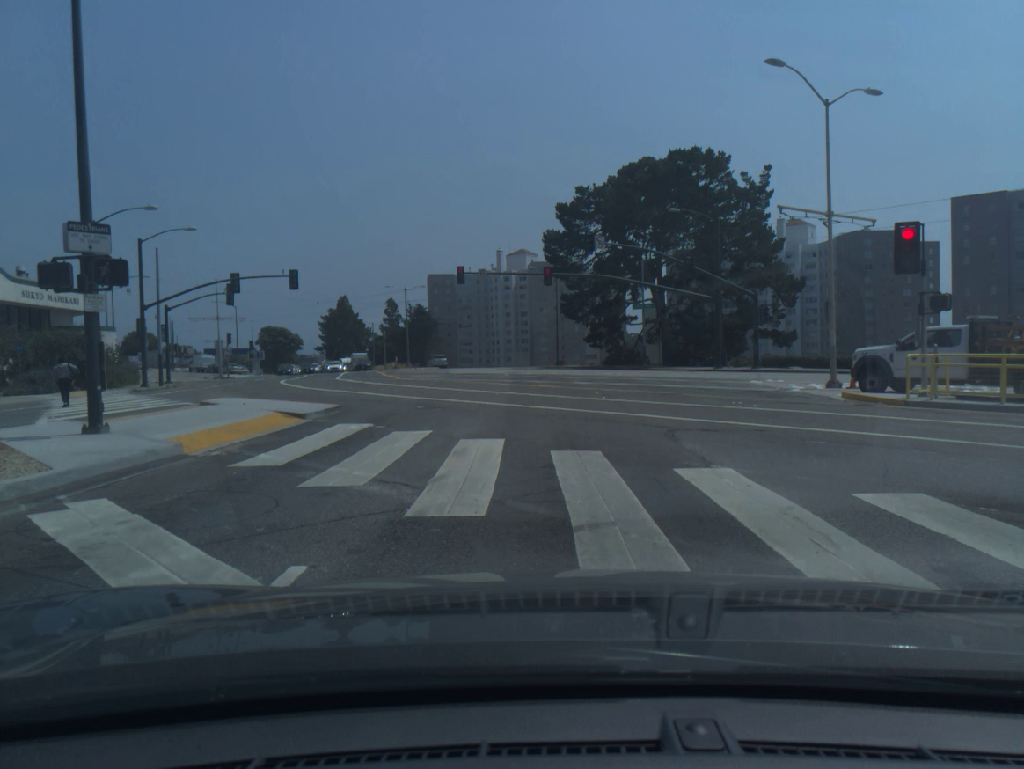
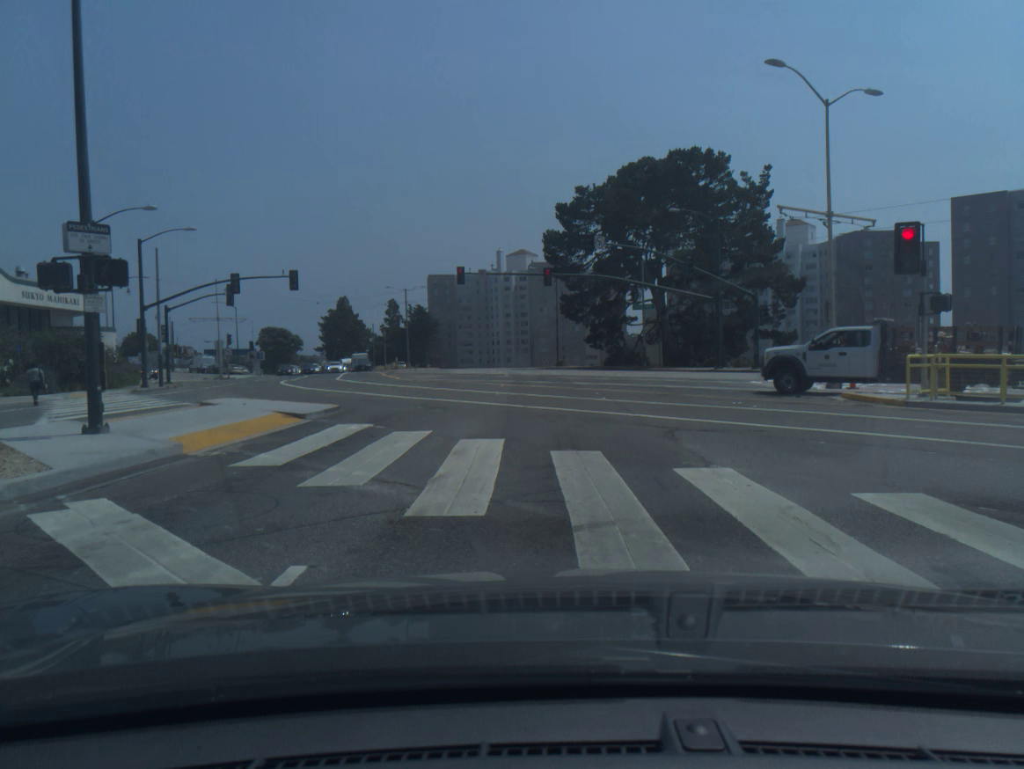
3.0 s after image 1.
(0.0, 0.0) m; 0°
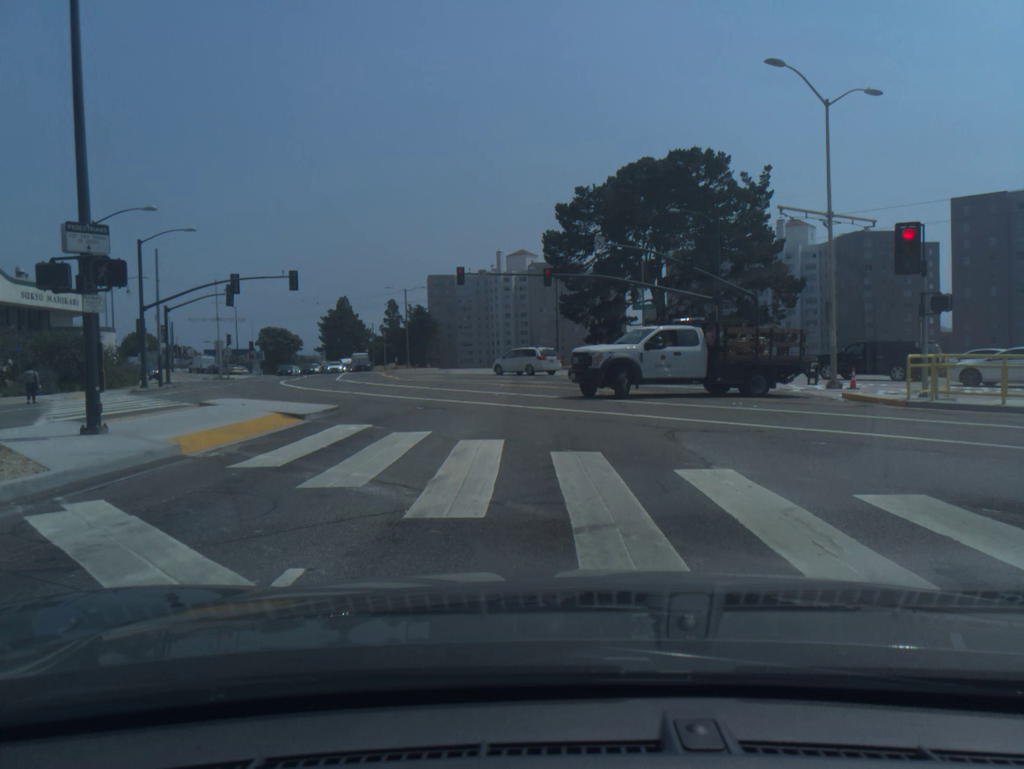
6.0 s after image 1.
(0.0, 0.0) m; 0°
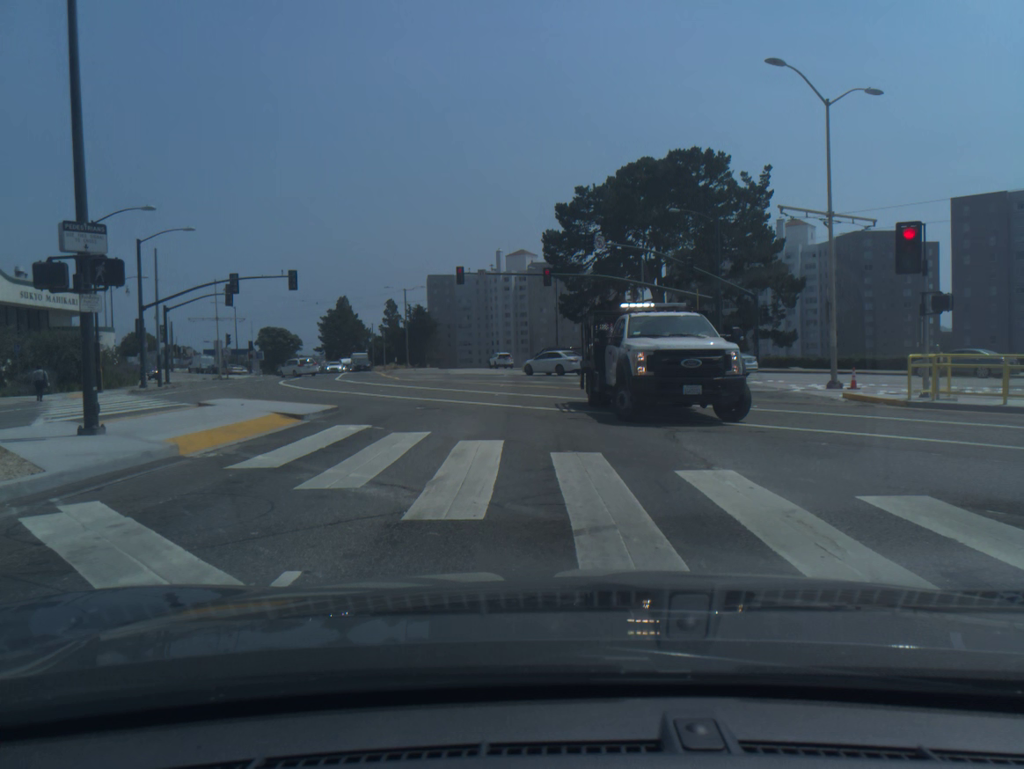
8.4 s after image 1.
(0.0, 0.0) m; 0°
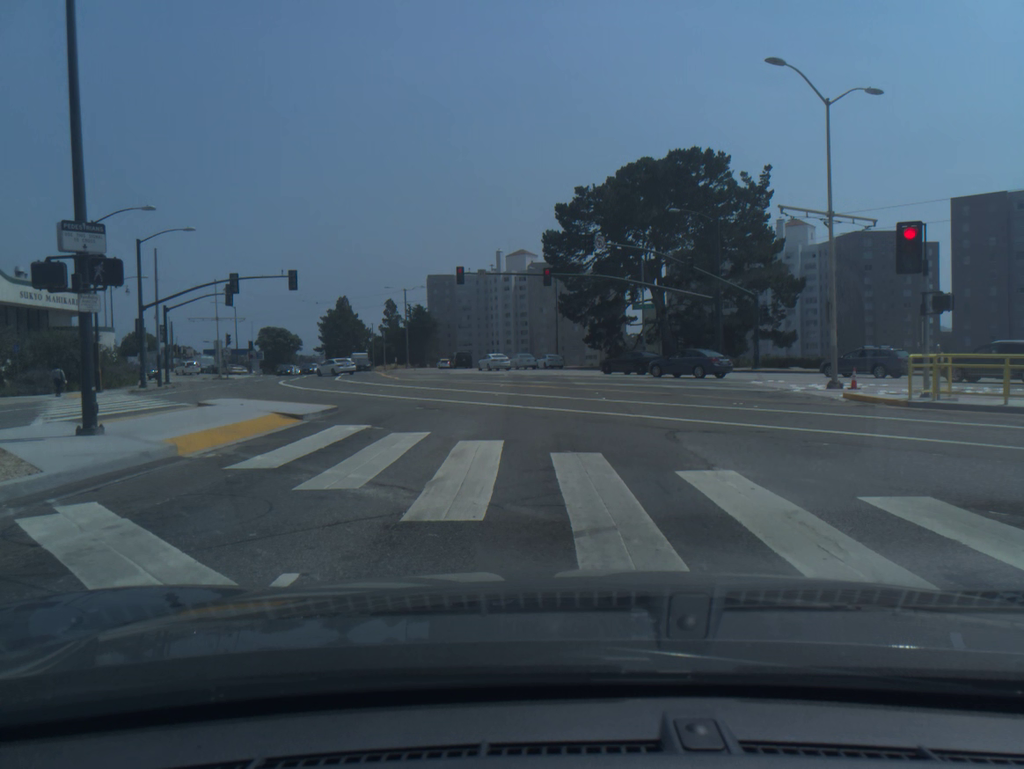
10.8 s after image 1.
(0.0, +0.1) m; 0°
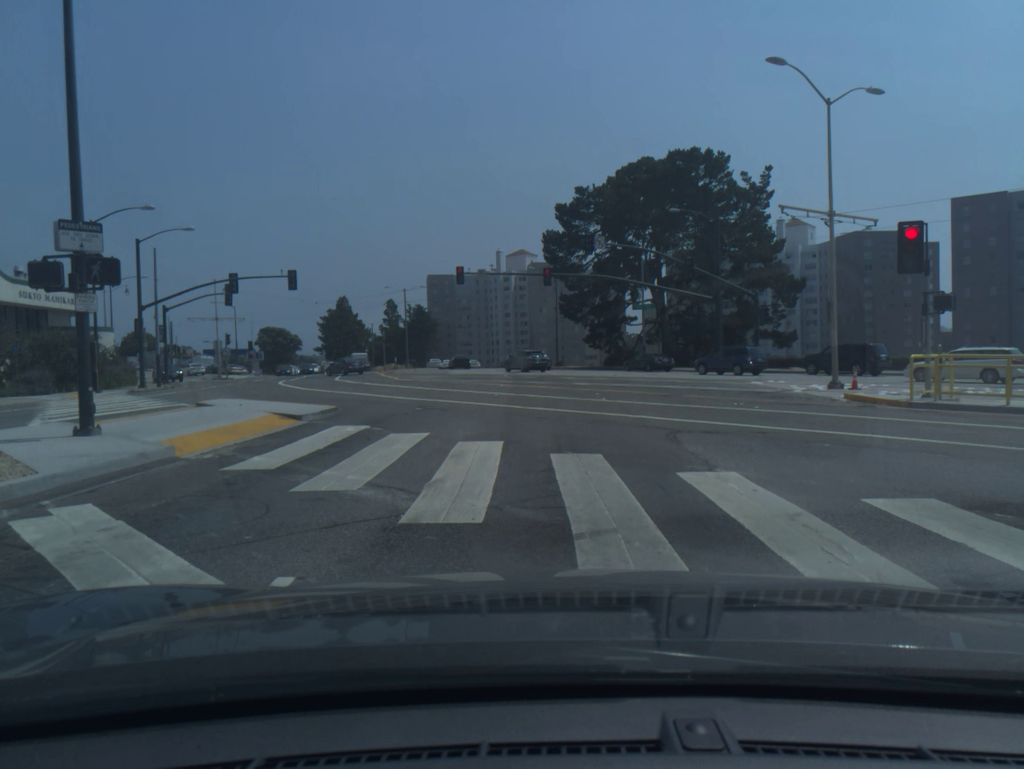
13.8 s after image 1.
(0.0, +0.1) m; 0°
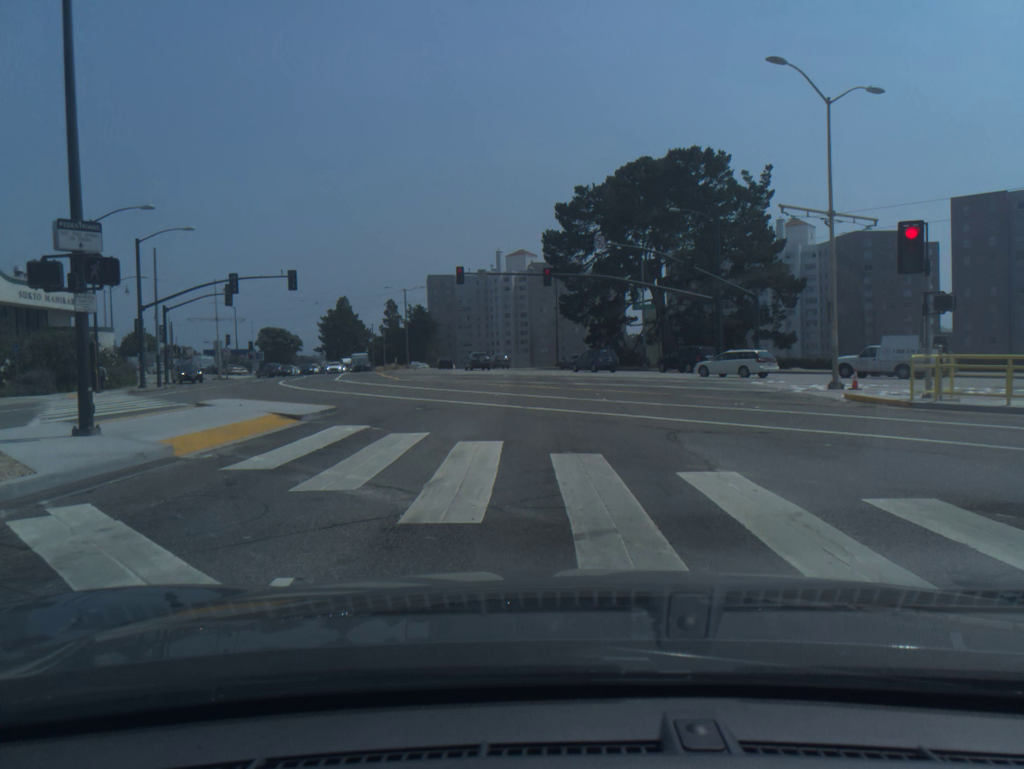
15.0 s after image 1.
(0.0, 0.0) m; 0°
